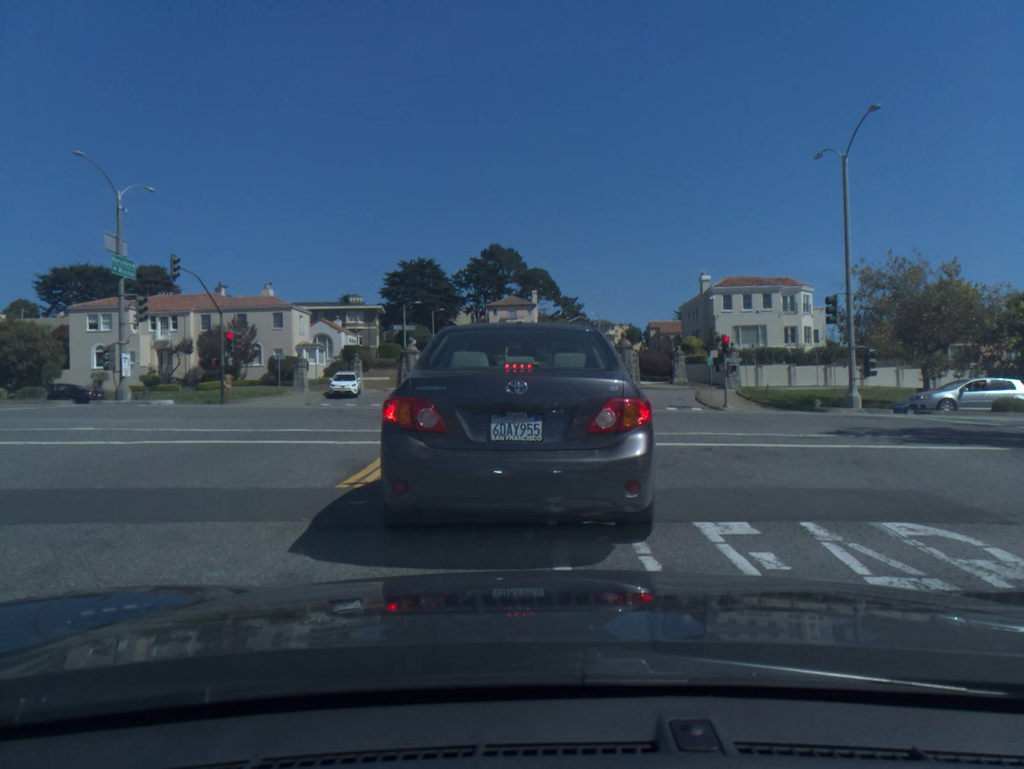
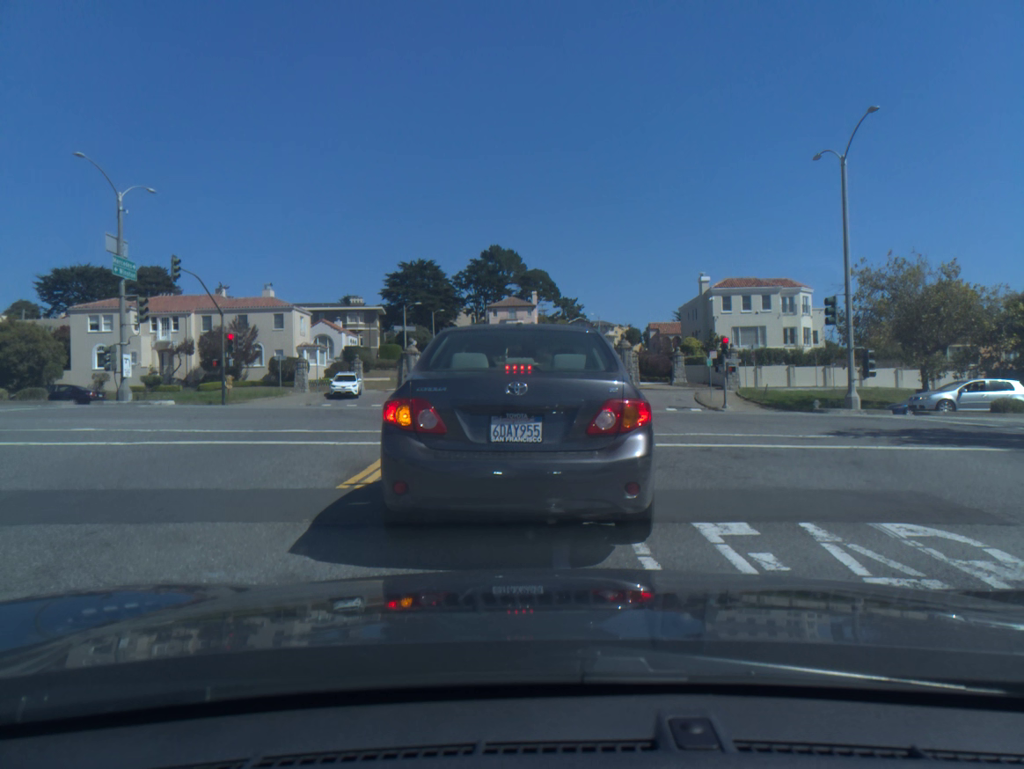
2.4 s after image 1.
(0.0, 0.0) m; 0°
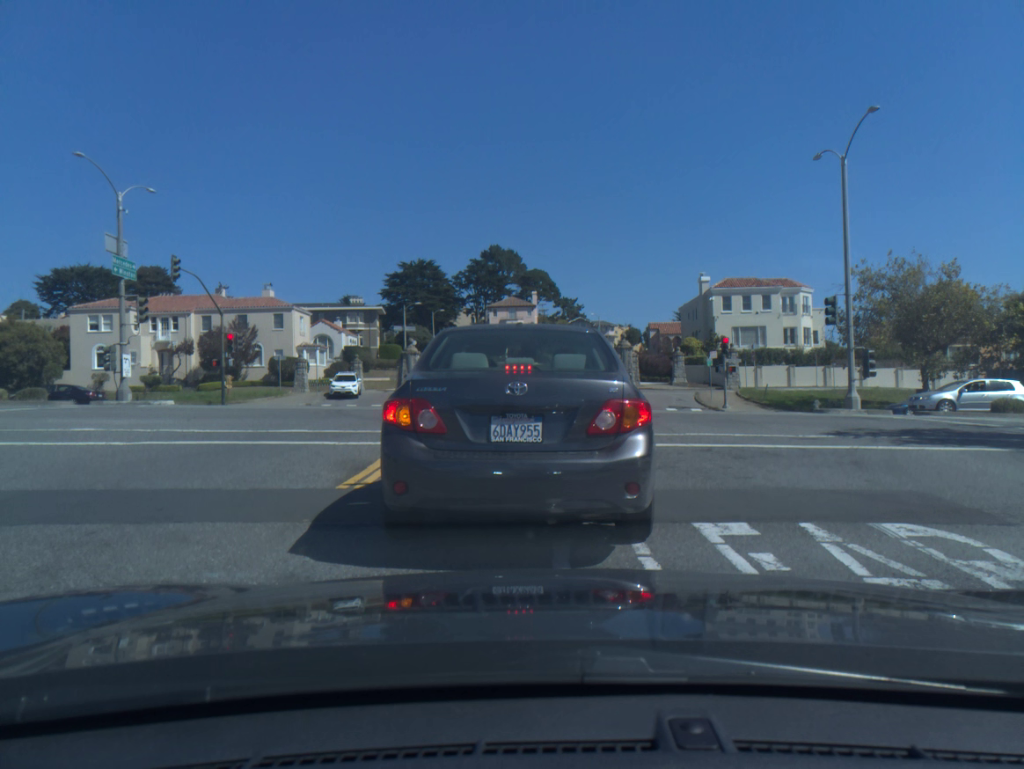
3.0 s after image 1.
(0.0, 0.0) m; 0°
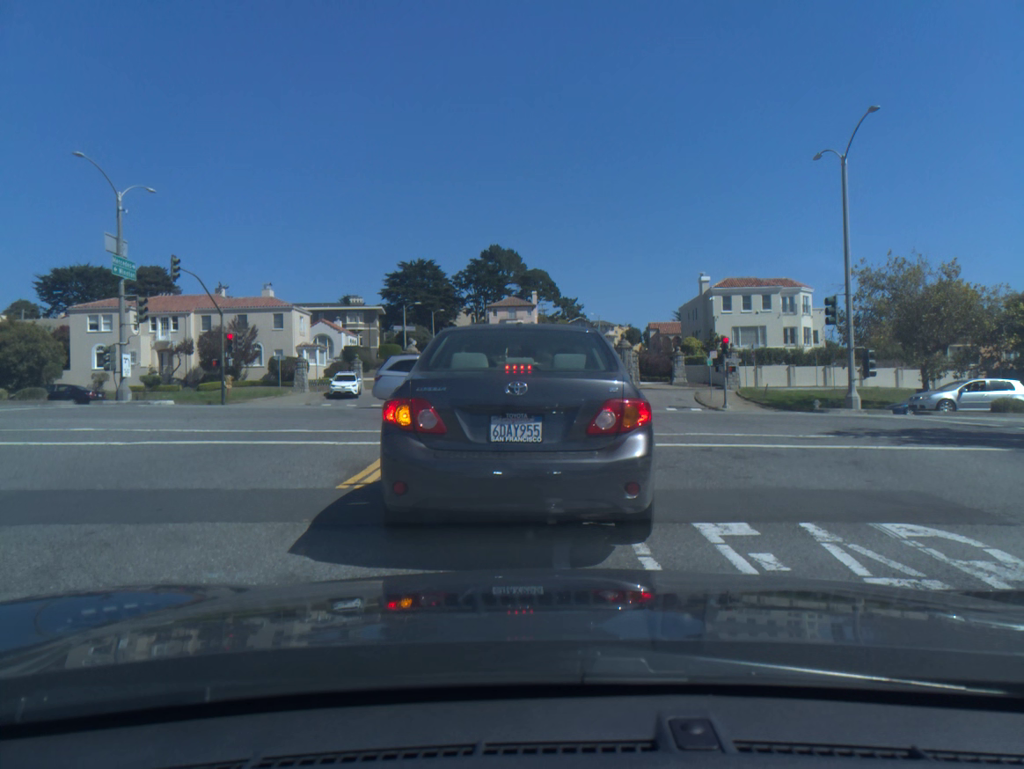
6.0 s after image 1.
(0.0, 0.0) m; -1°
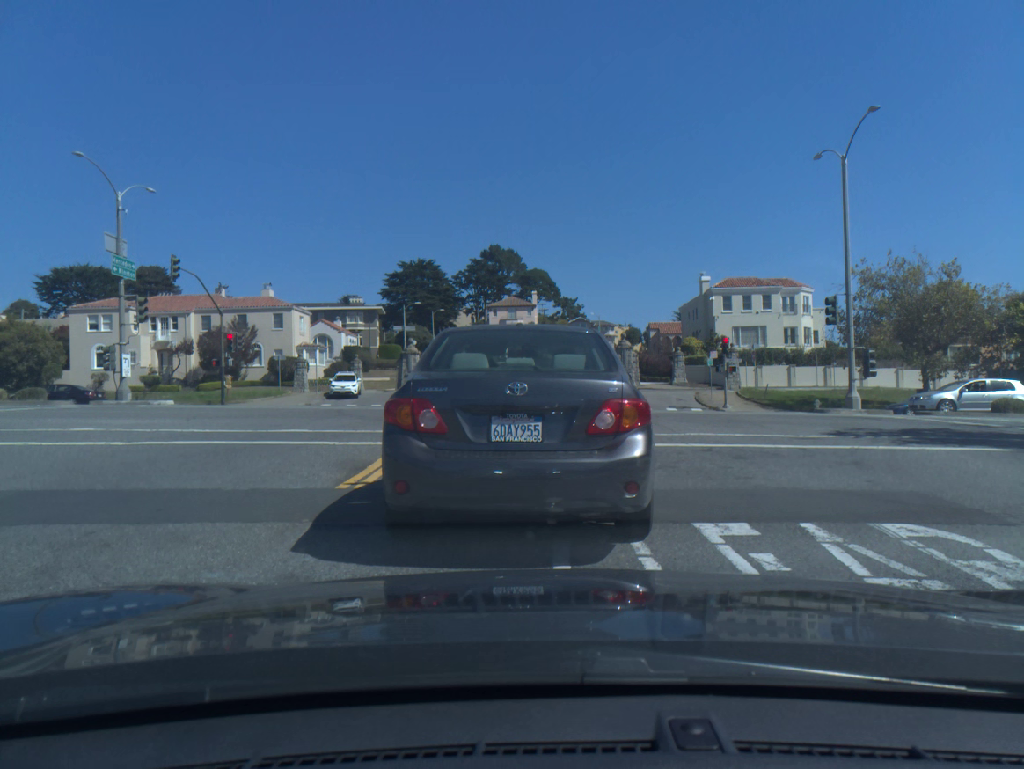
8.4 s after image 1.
(0.0, 0.0) m; -1°
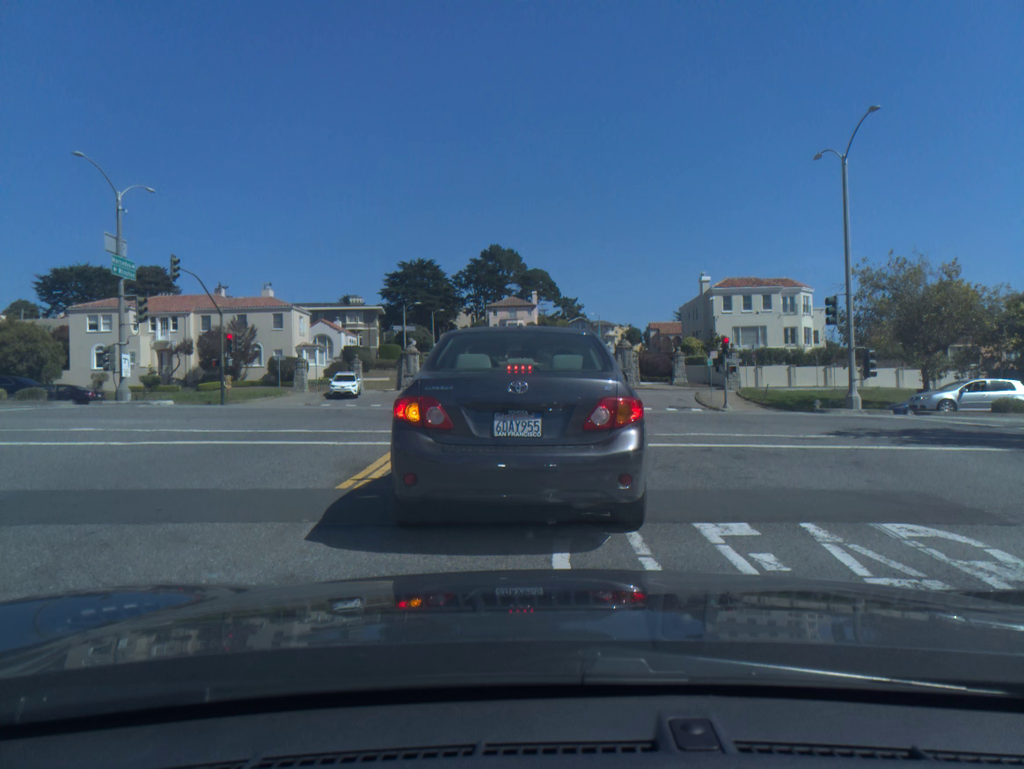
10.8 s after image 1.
(0.0, 0.0) m; +1°
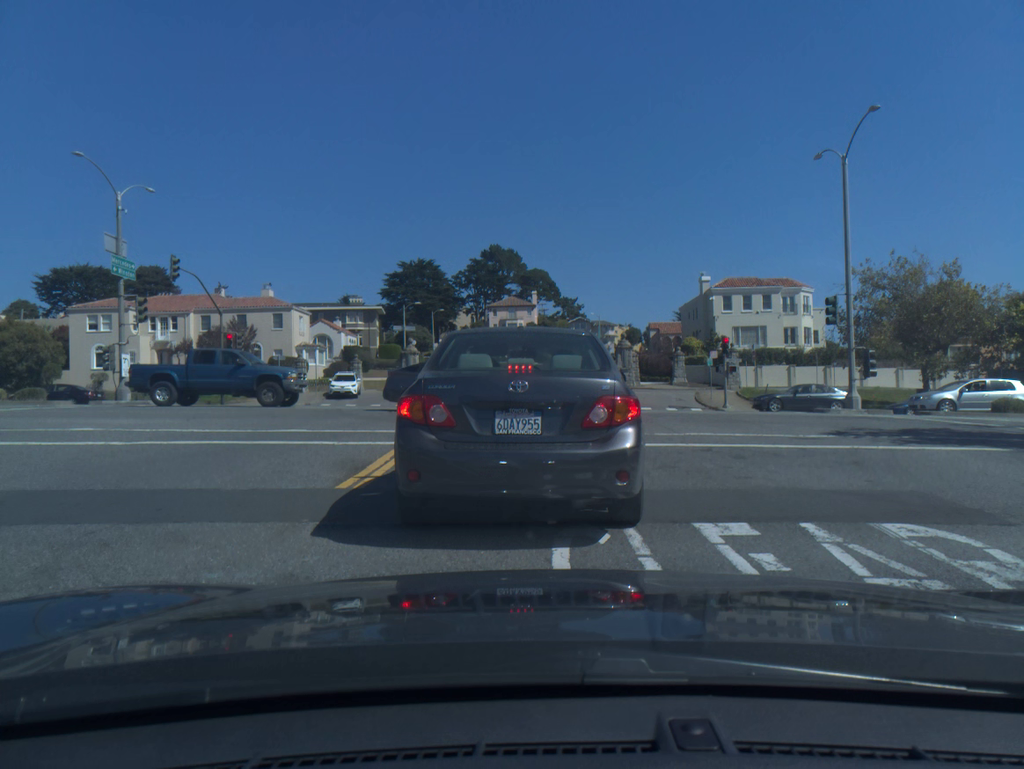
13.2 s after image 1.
(0.0, 0.0) m; +1°
